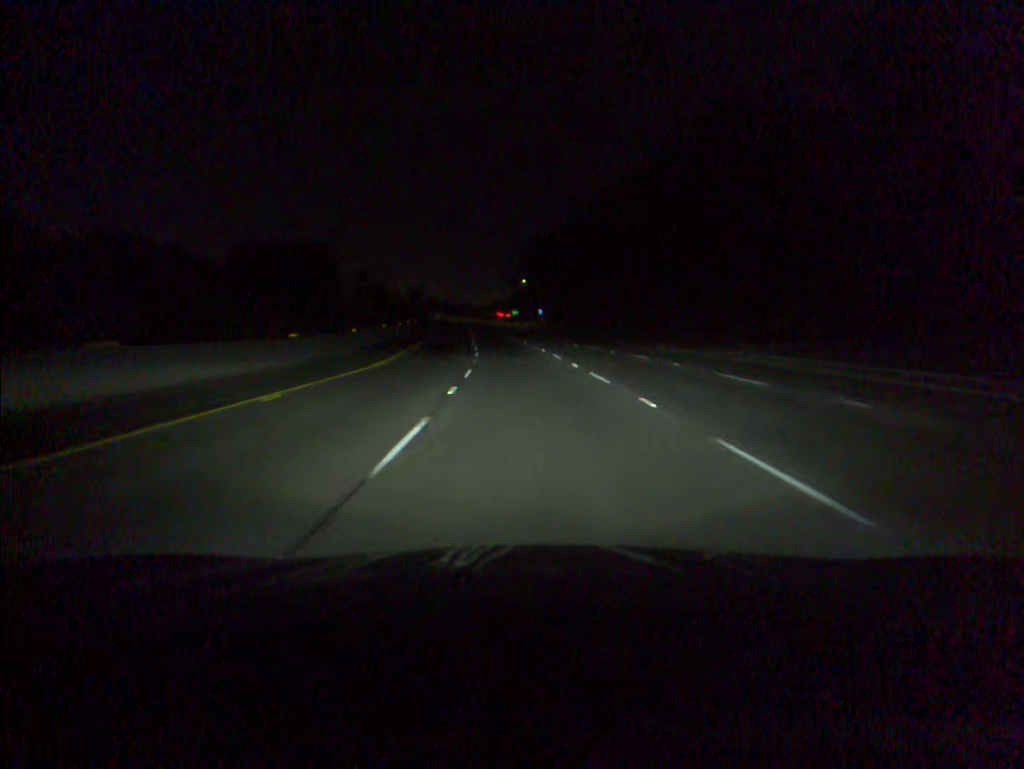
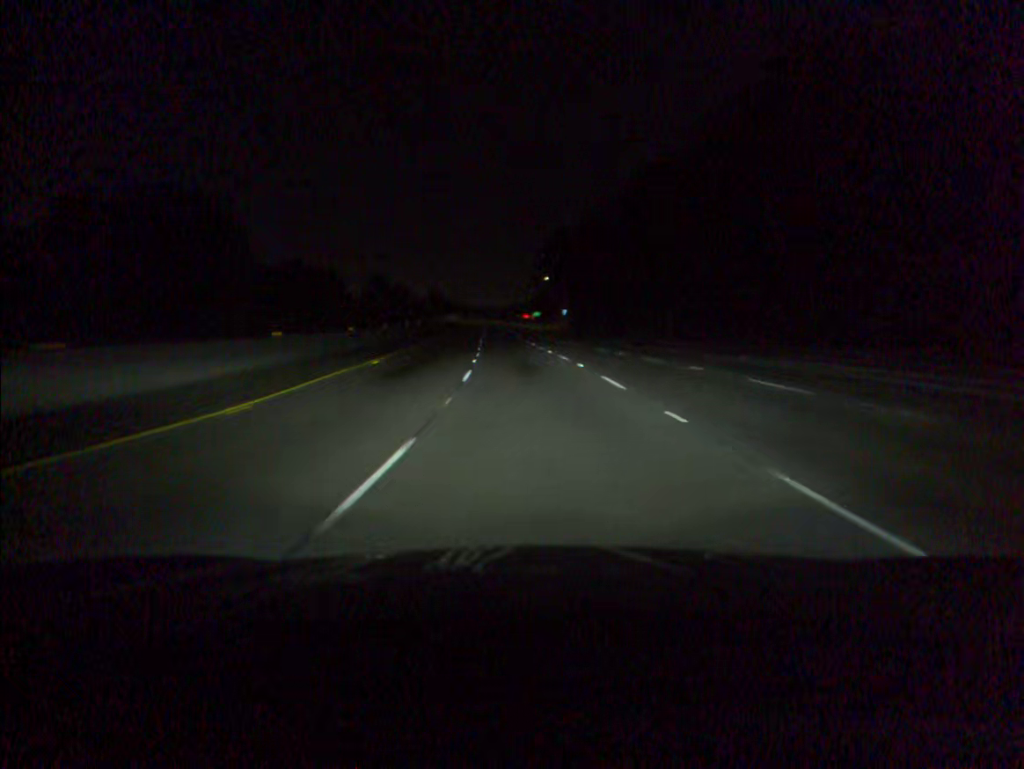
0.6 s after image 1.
(-0.2, +16.8) m; -2°
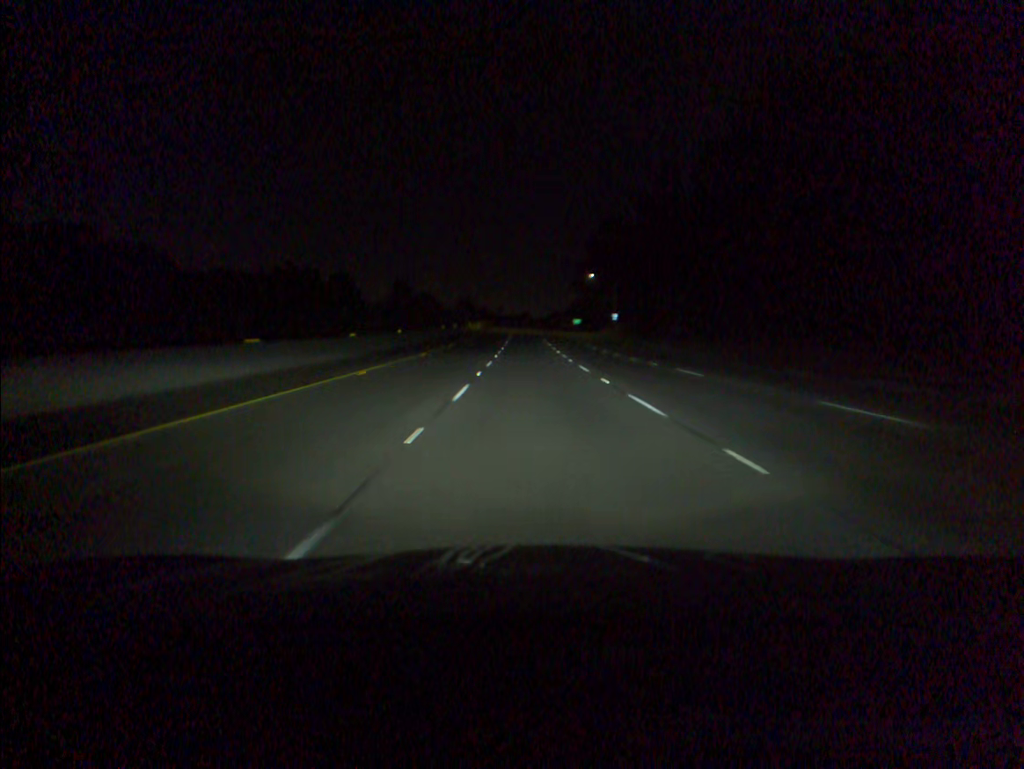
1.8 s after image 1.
(-0.8, +33.6) m; -3°
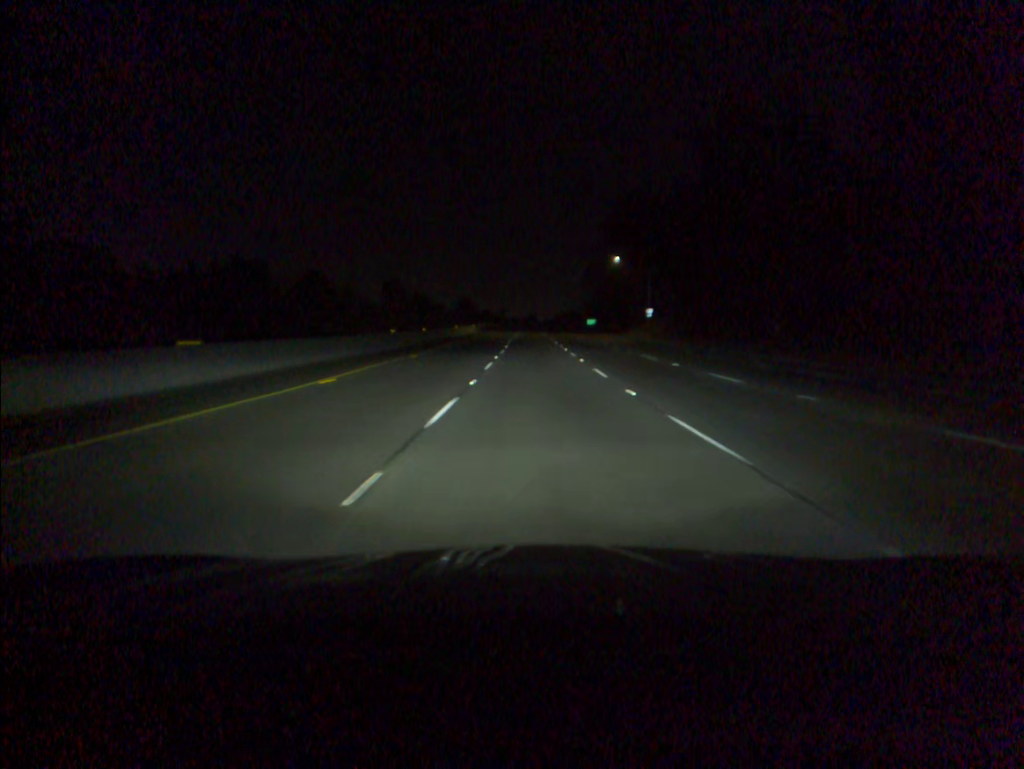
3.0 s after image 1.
(-0.3, +33.8) m; 0°
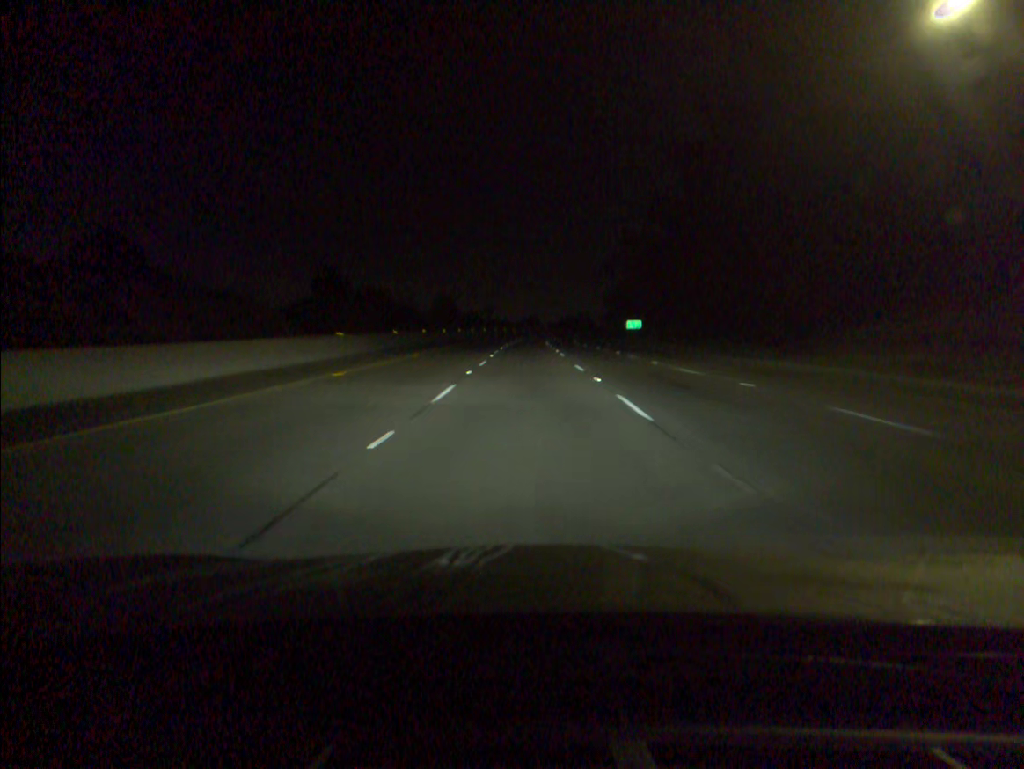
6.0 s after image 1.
(0.0, +84.3) m; 0°
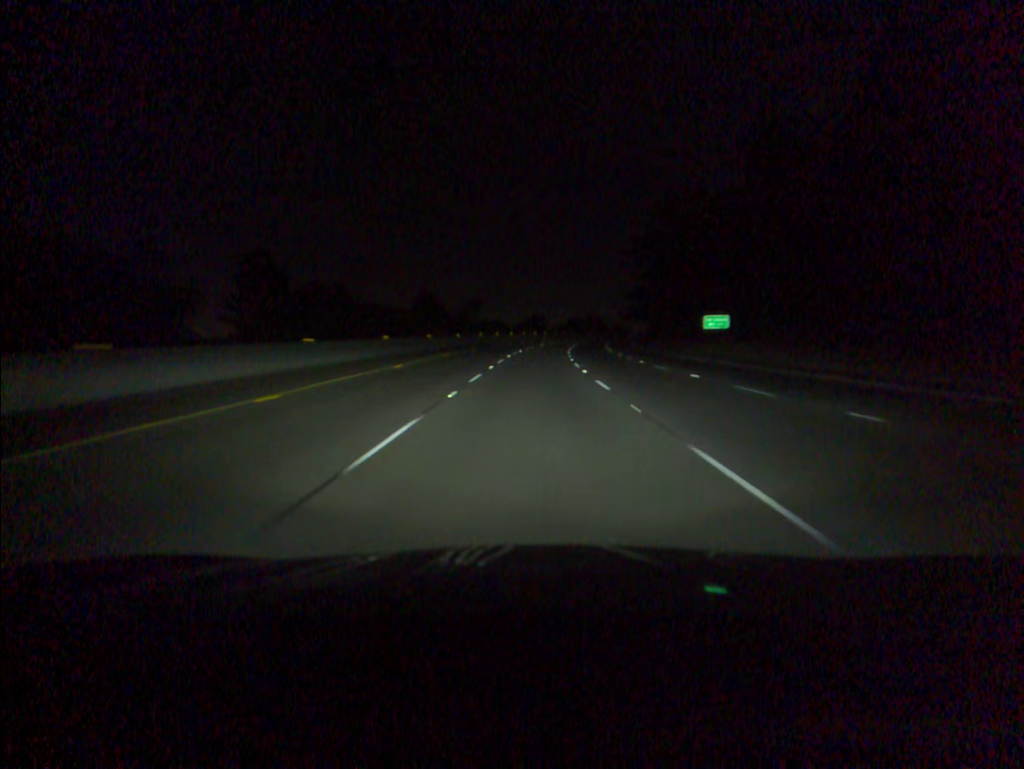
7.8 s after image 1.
(-0.2, +50.6) m; 0°
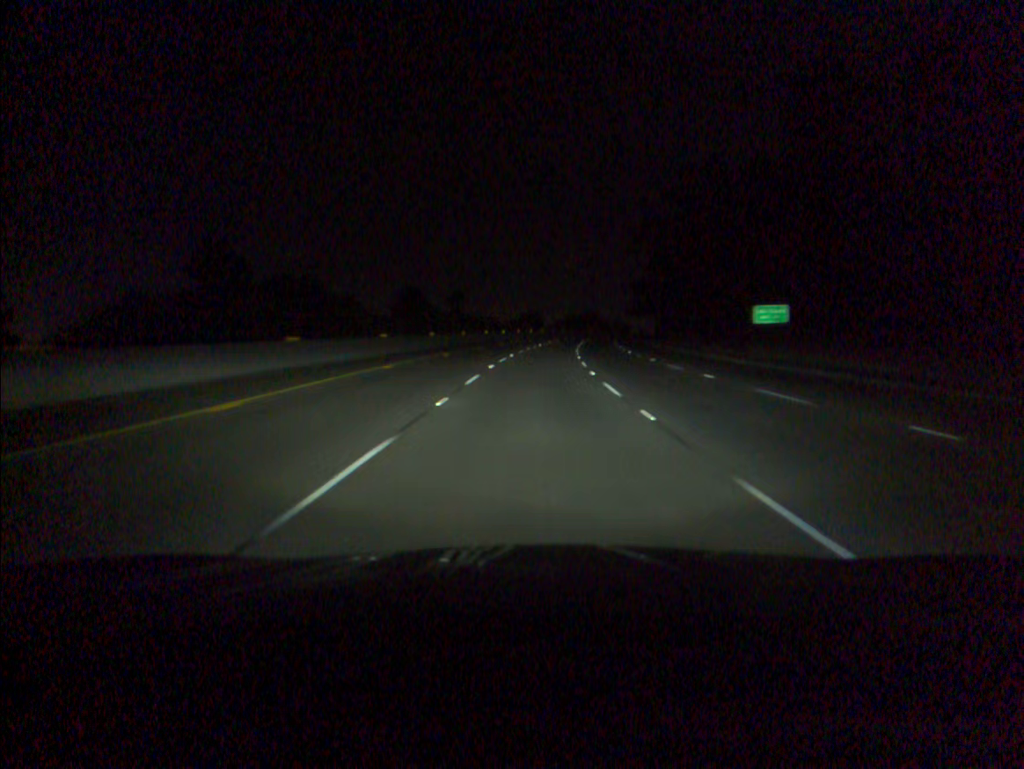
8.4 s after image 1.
(0.0, +16.9) m; 0°
